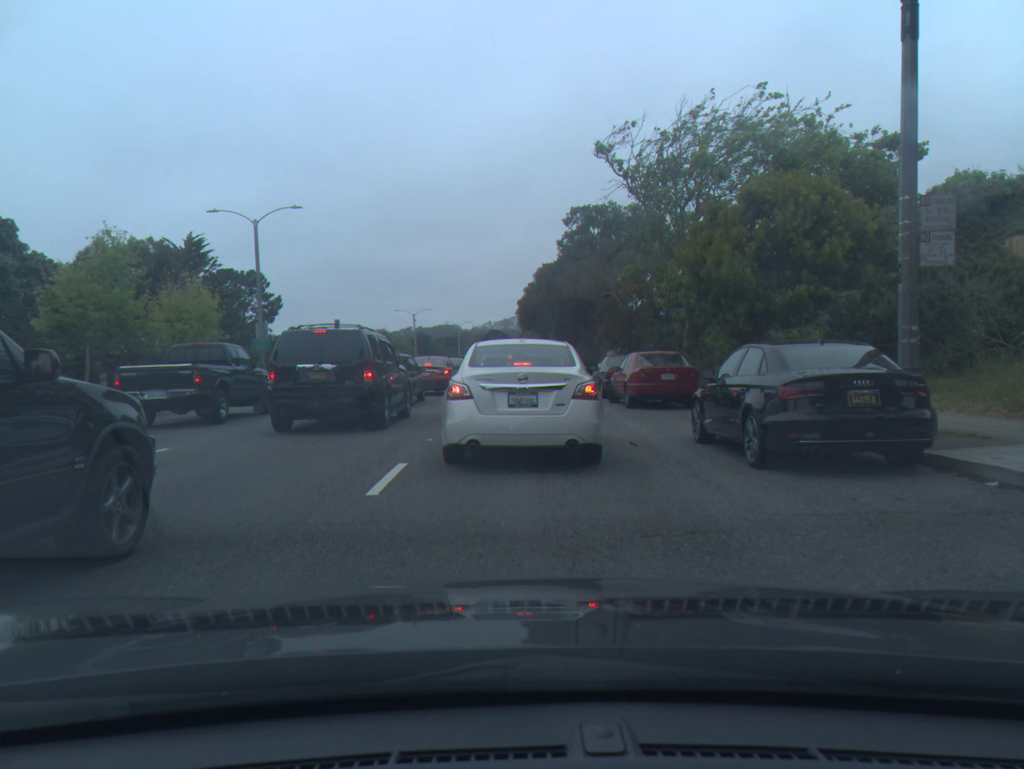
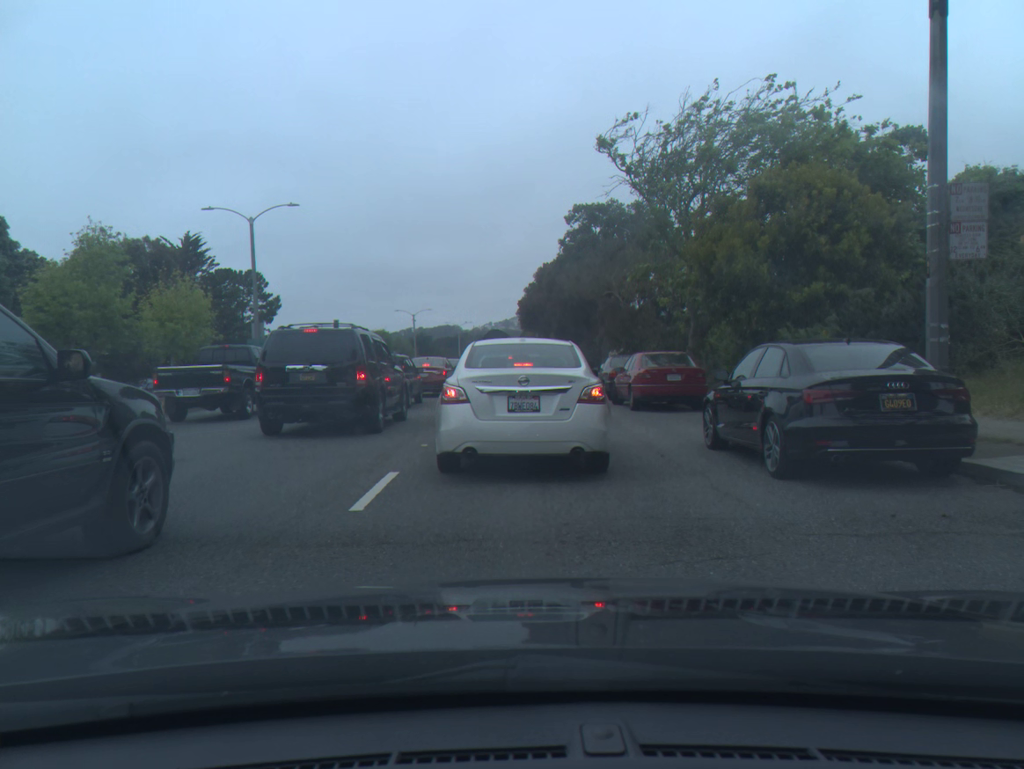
(0.0, +0.7) m; 0°
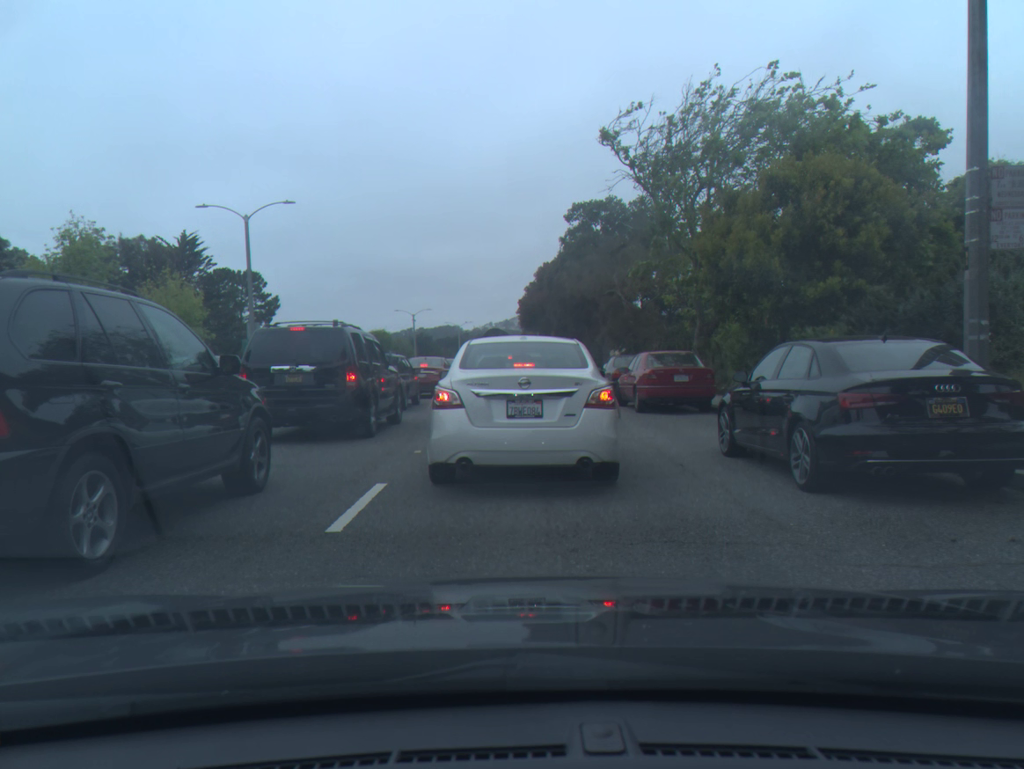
(0.0, +0.9) m; 0°
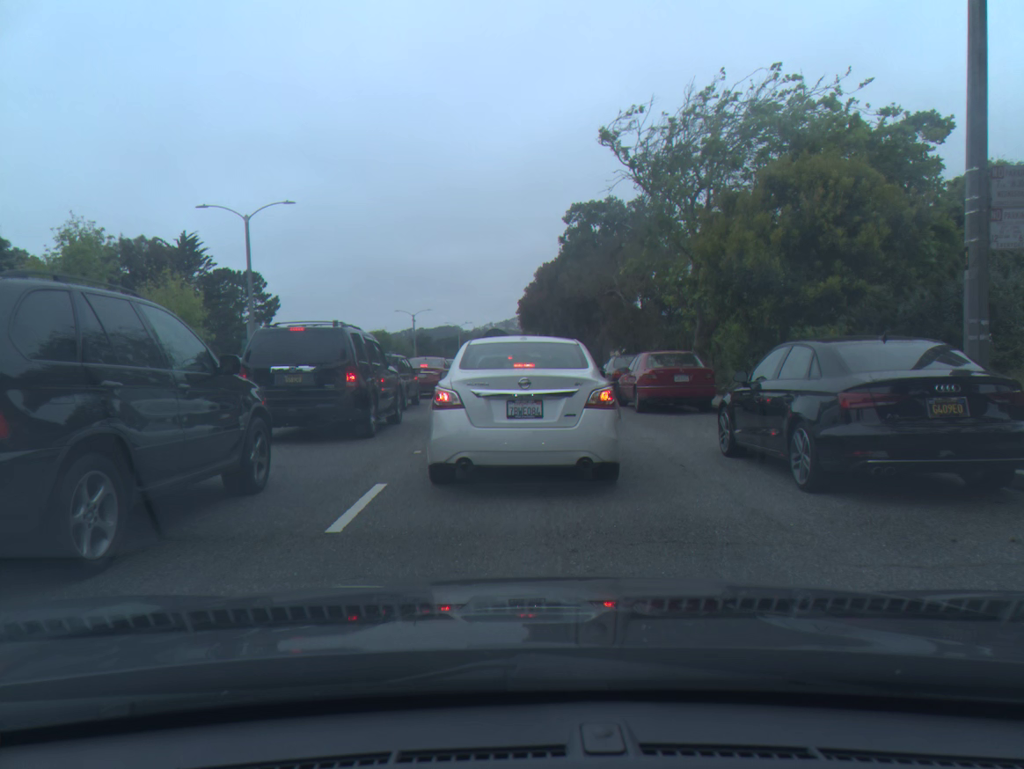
(0.0, 0.0) m; 0°
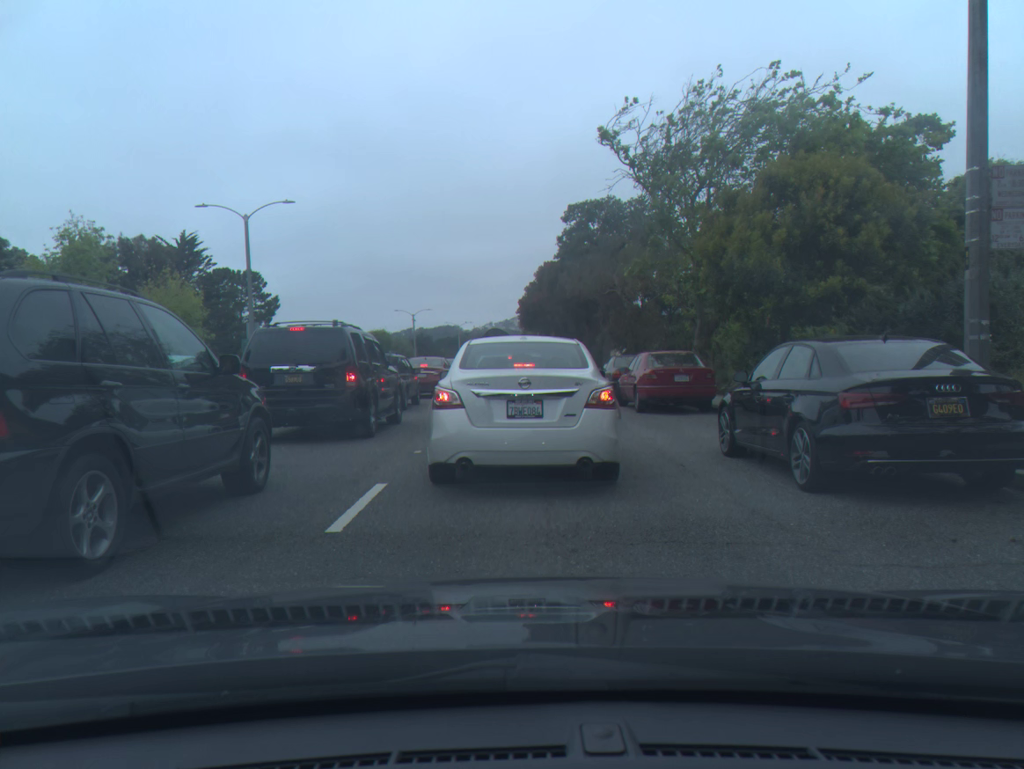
(0.0, 0.0) m; 0°
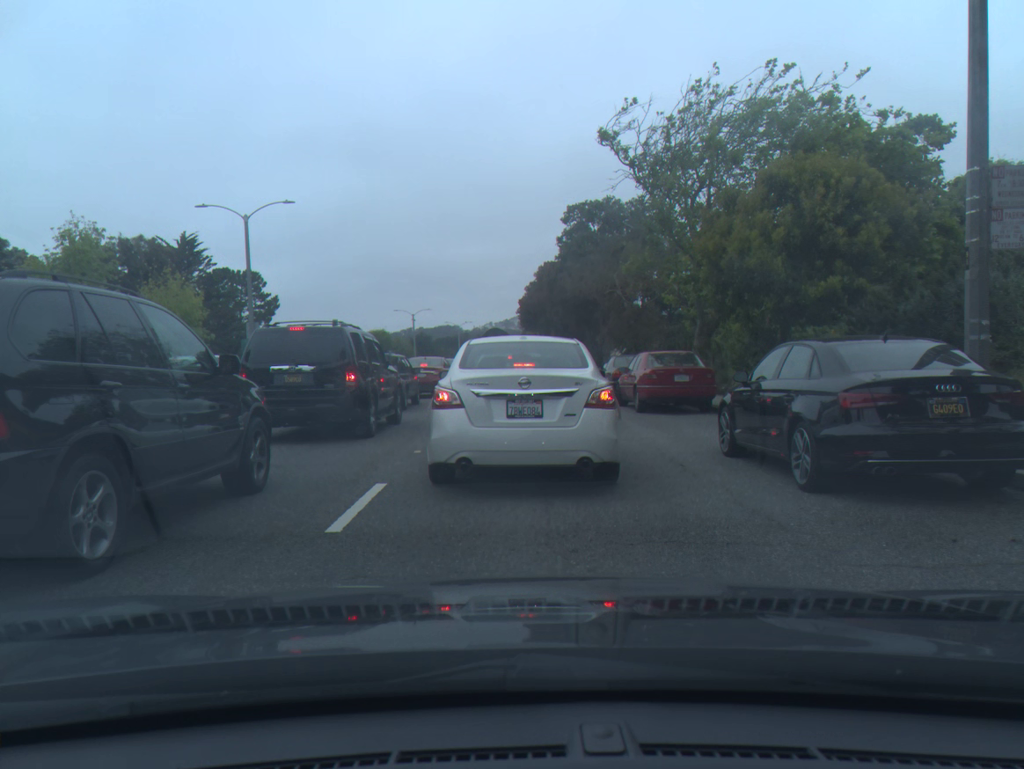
(0.0, 0.0) m; 0°
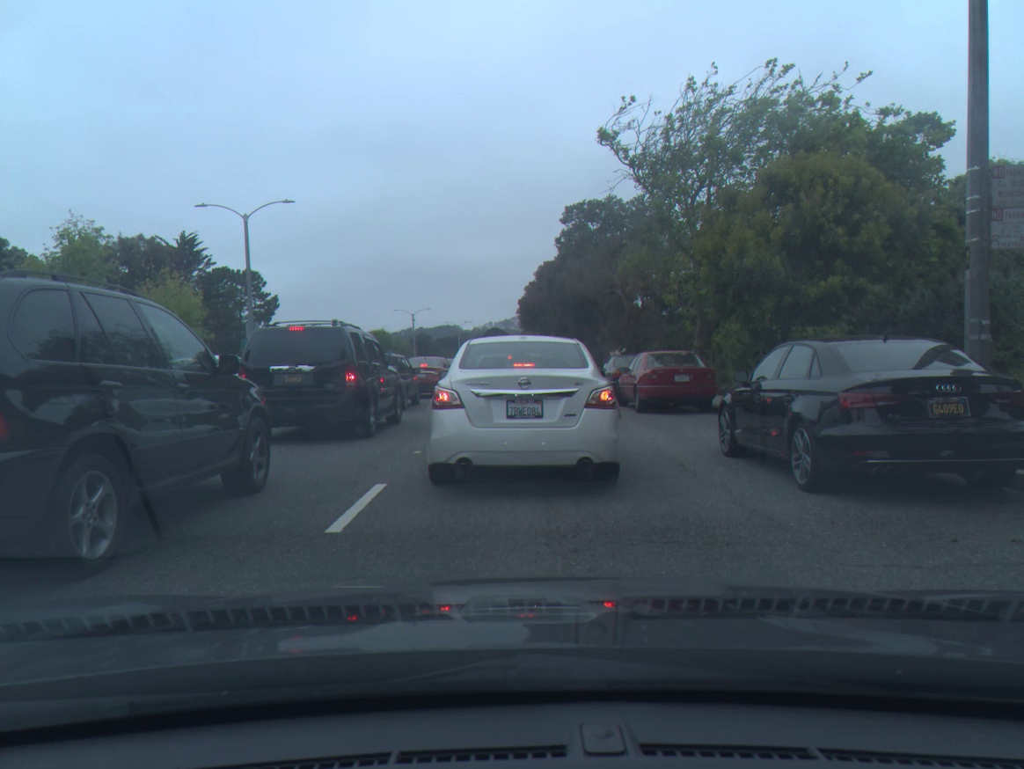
(0.0, 0.0) m; 0°
